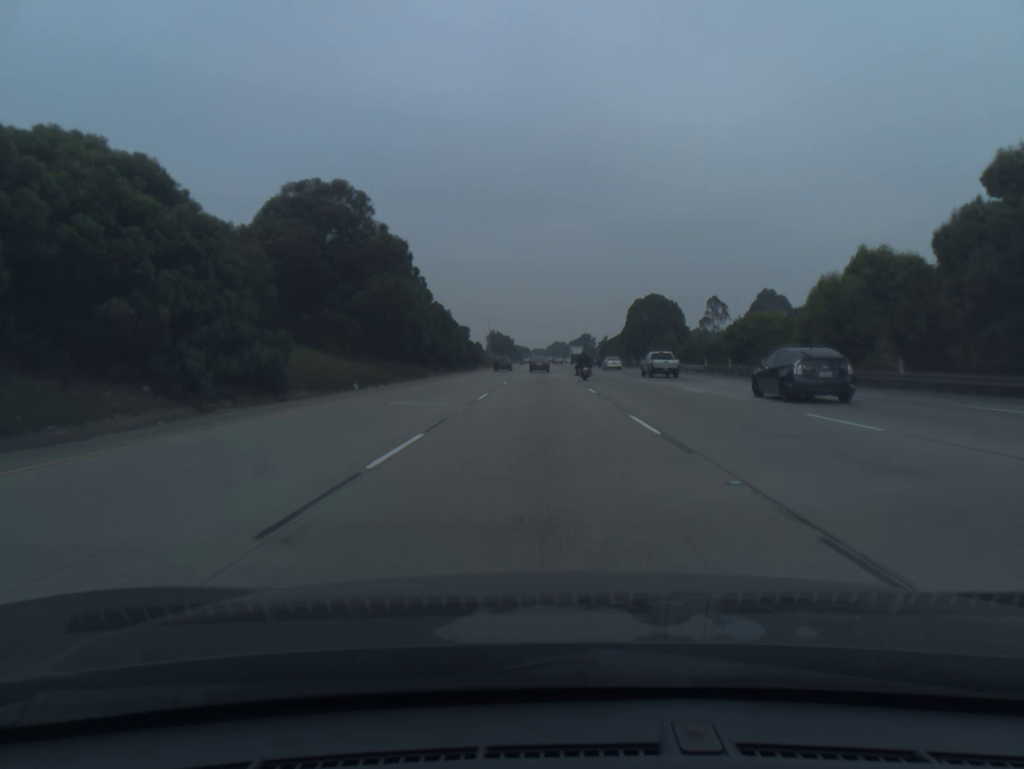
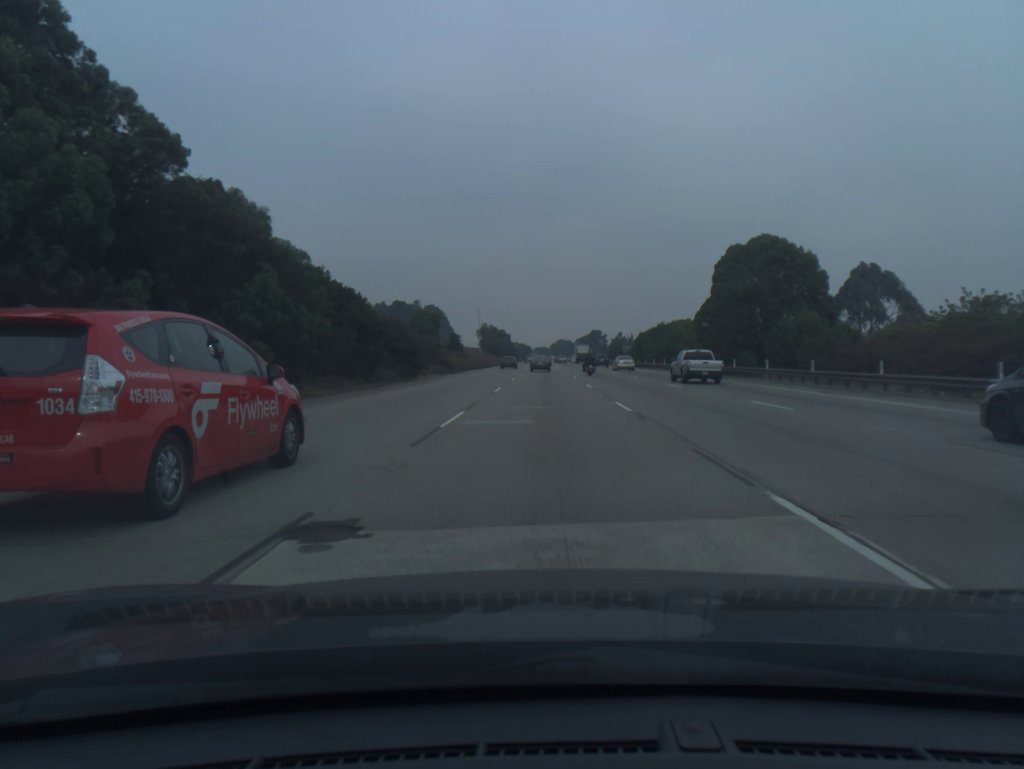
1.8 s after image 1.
(-0.2, +53.3) m; 0°
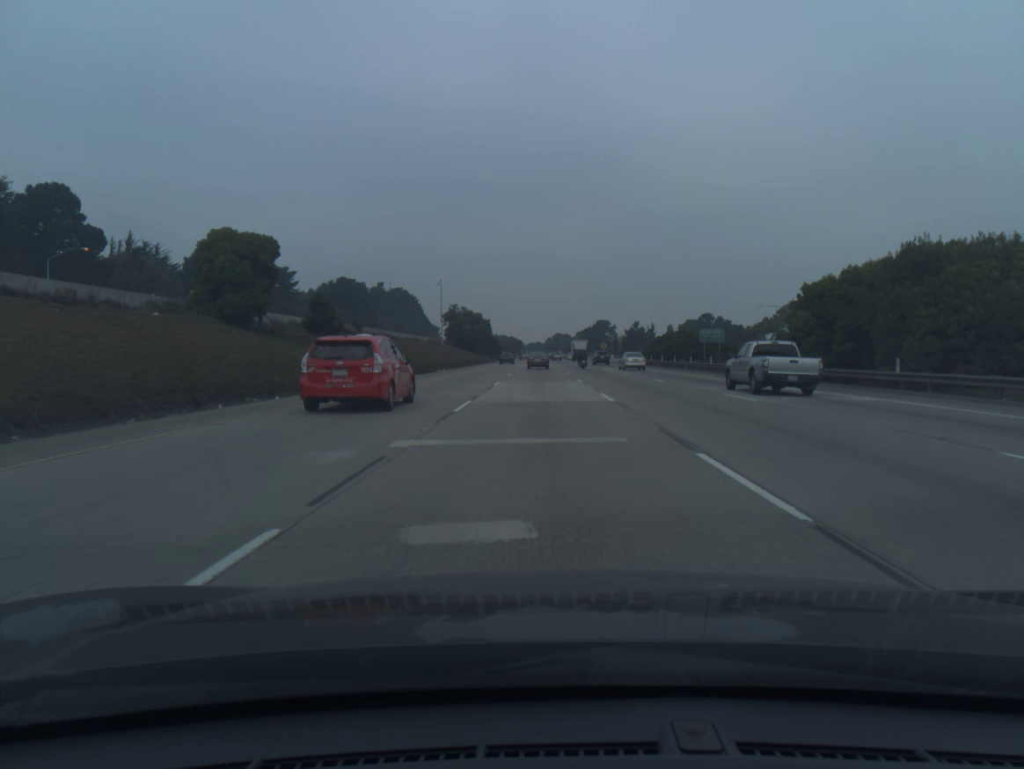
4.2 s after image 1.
(+0.2, +70.5) m; 0°
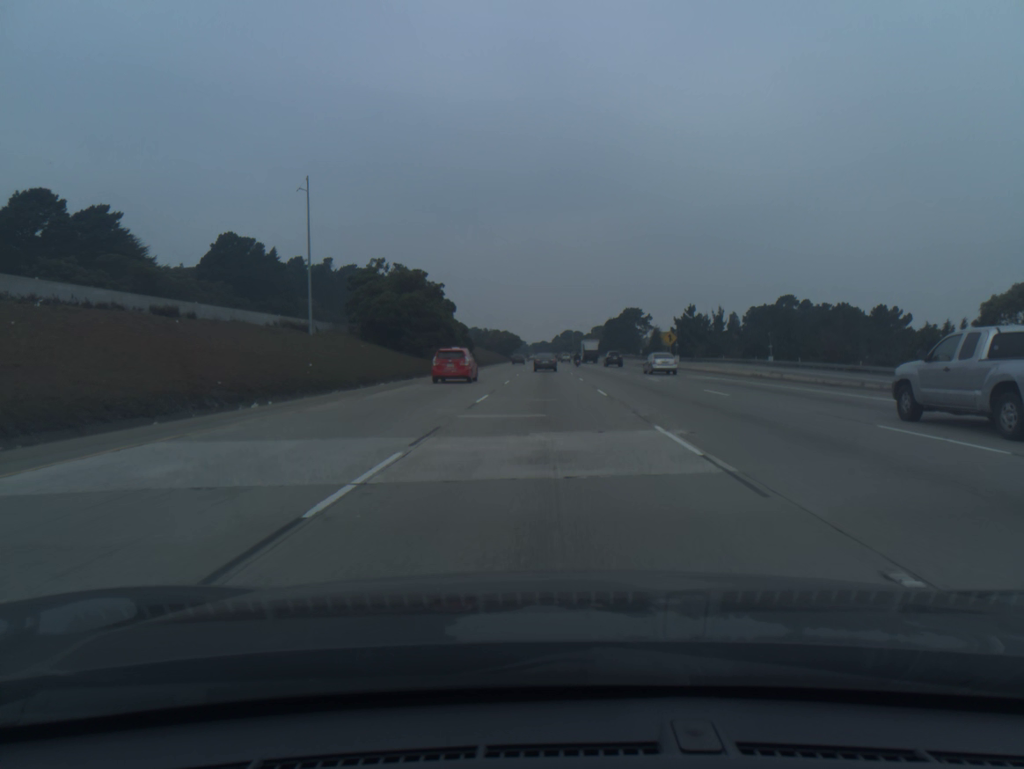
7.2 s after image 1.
(-0.3, +83.7) m; 0°
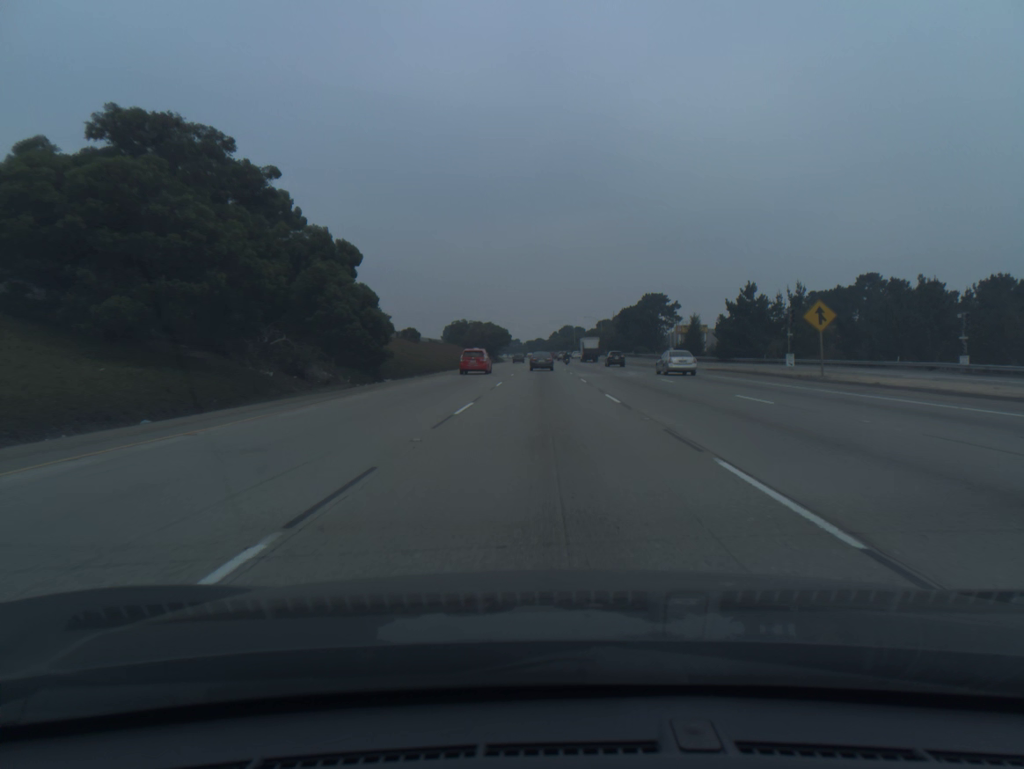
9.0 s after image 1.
(+0.1, +48.5) m; 0°
